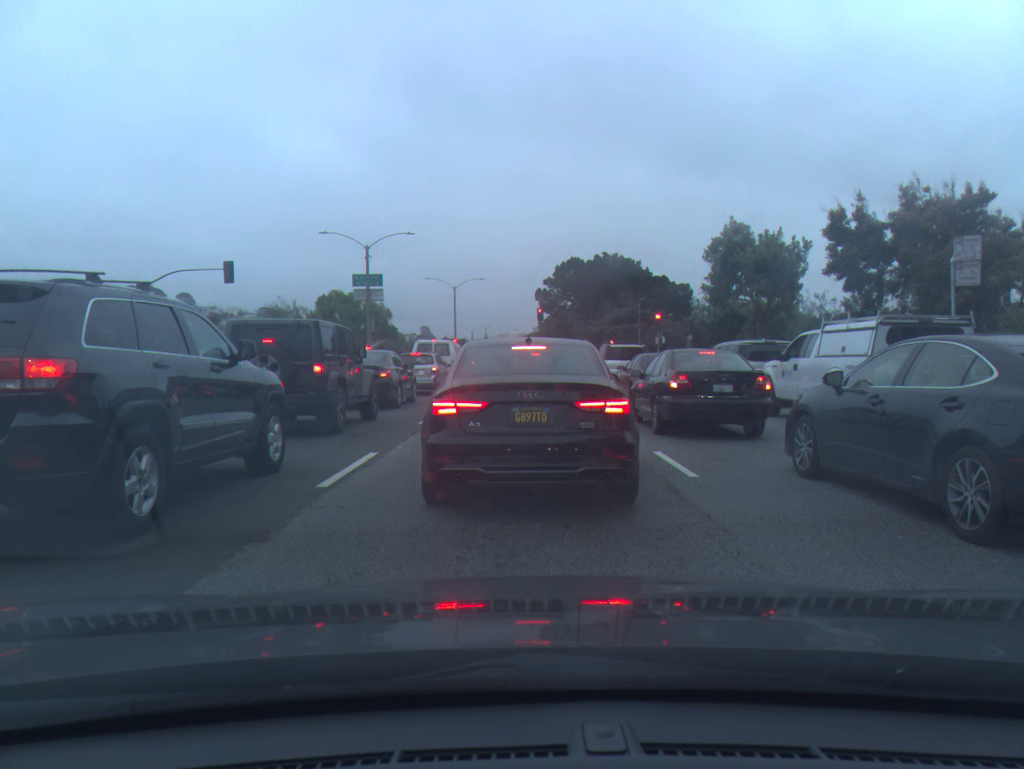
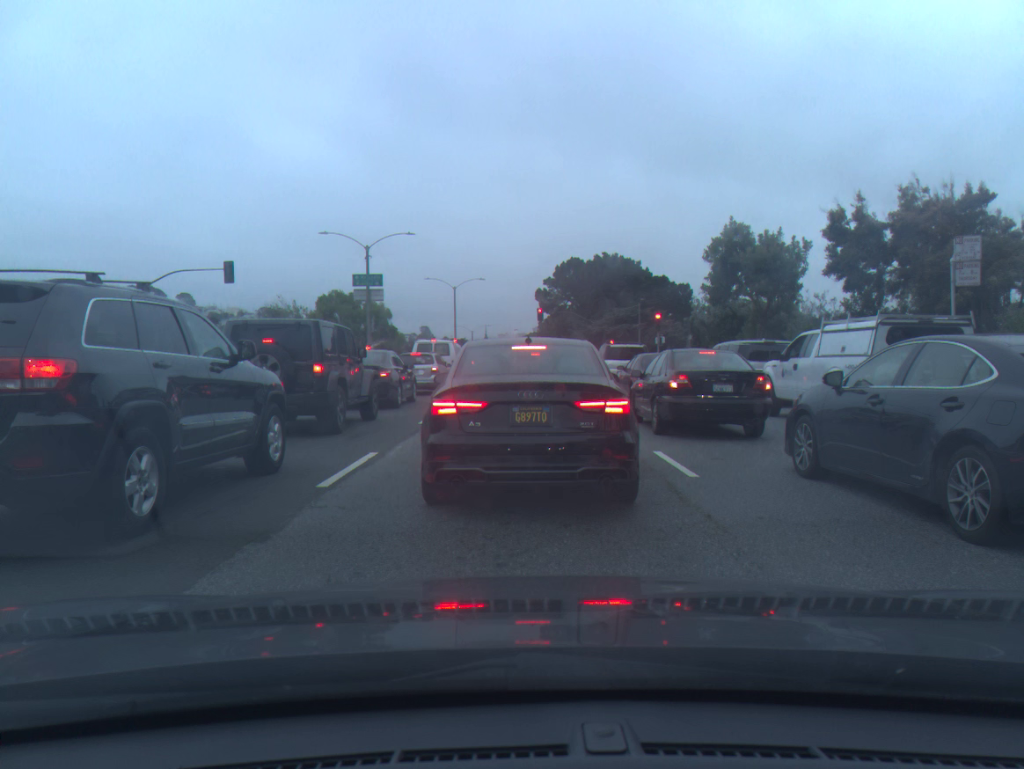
(0.0, 0.0) m; 0°
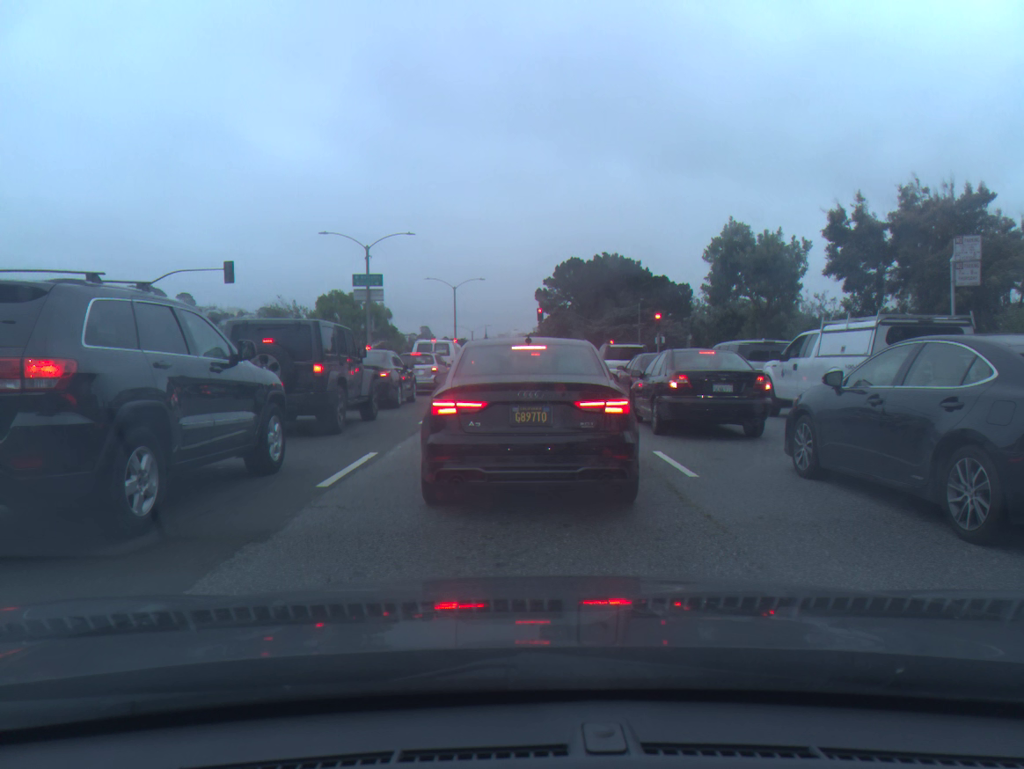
(0.0, 0.0) m; 0°
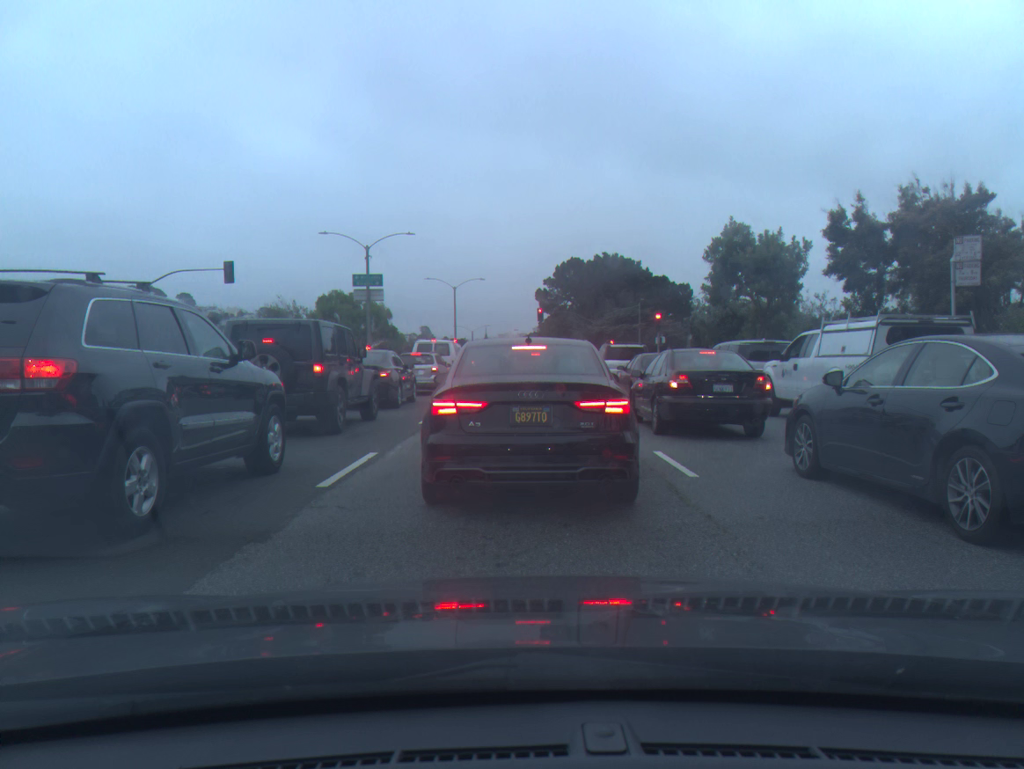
(0.0, 0.0) m; 0°
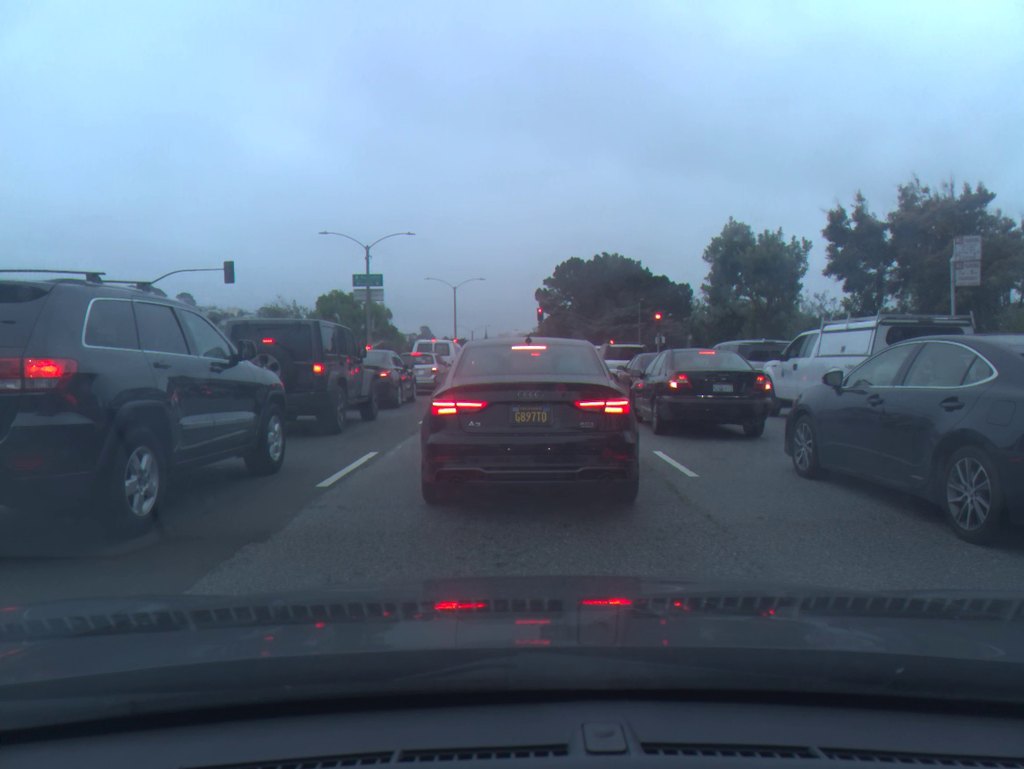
(0.0, 0.0) m; 0°
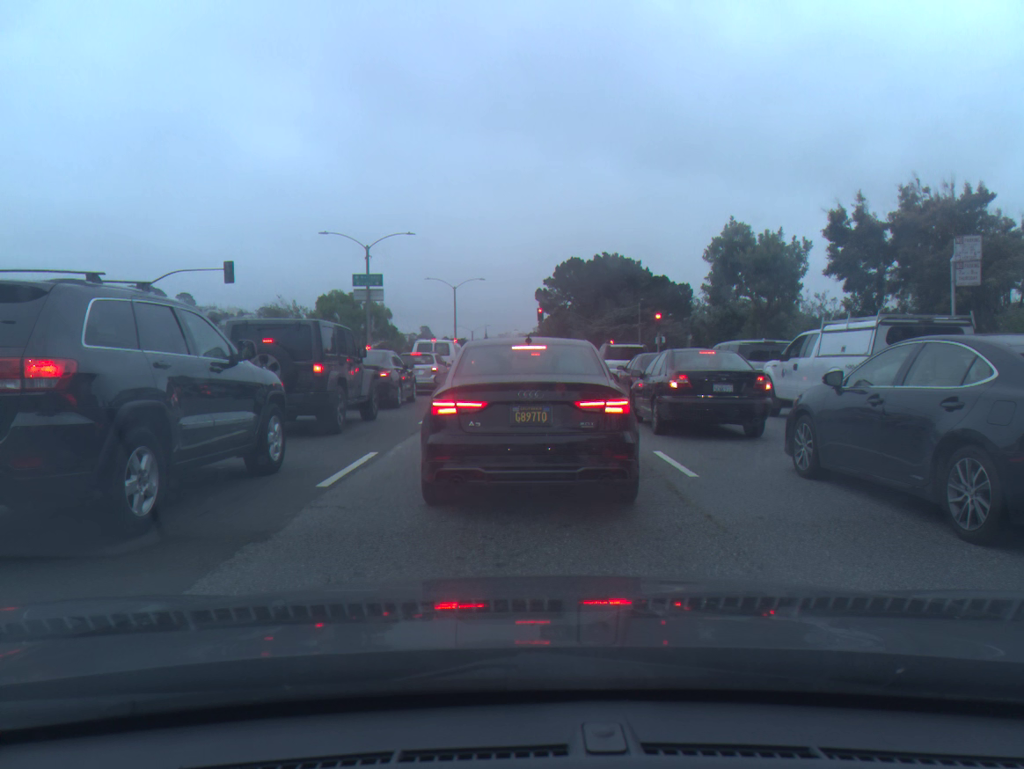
(0.0, 0.0) m; 0°
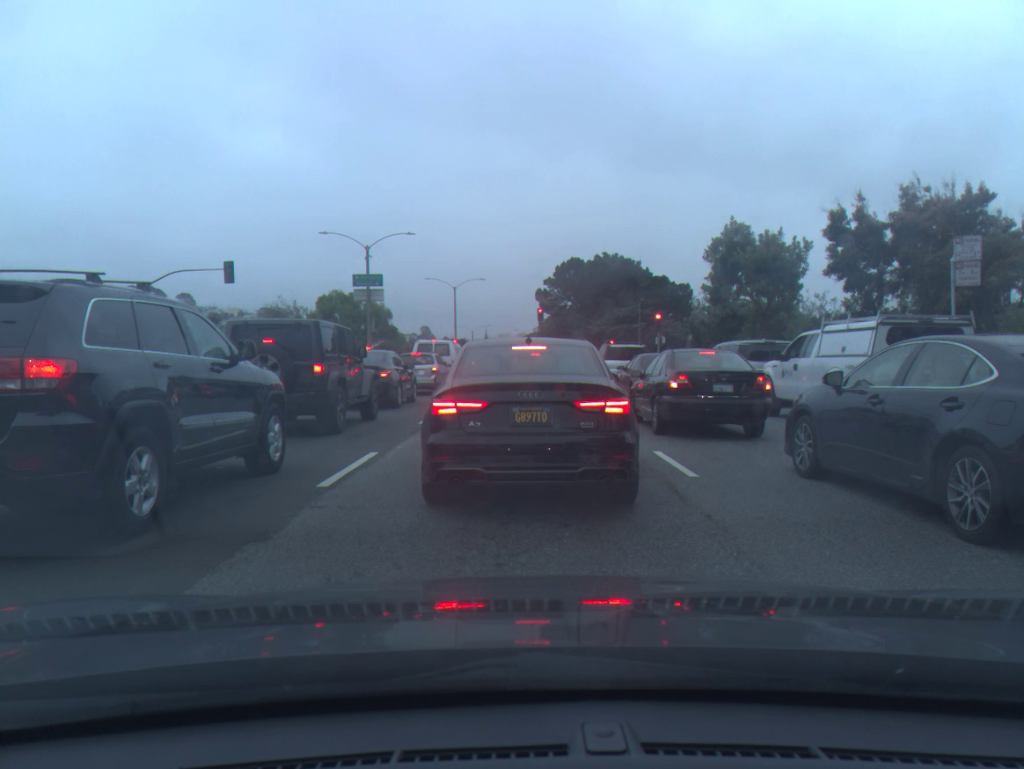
(+0.1, 0.0) m; 0°
